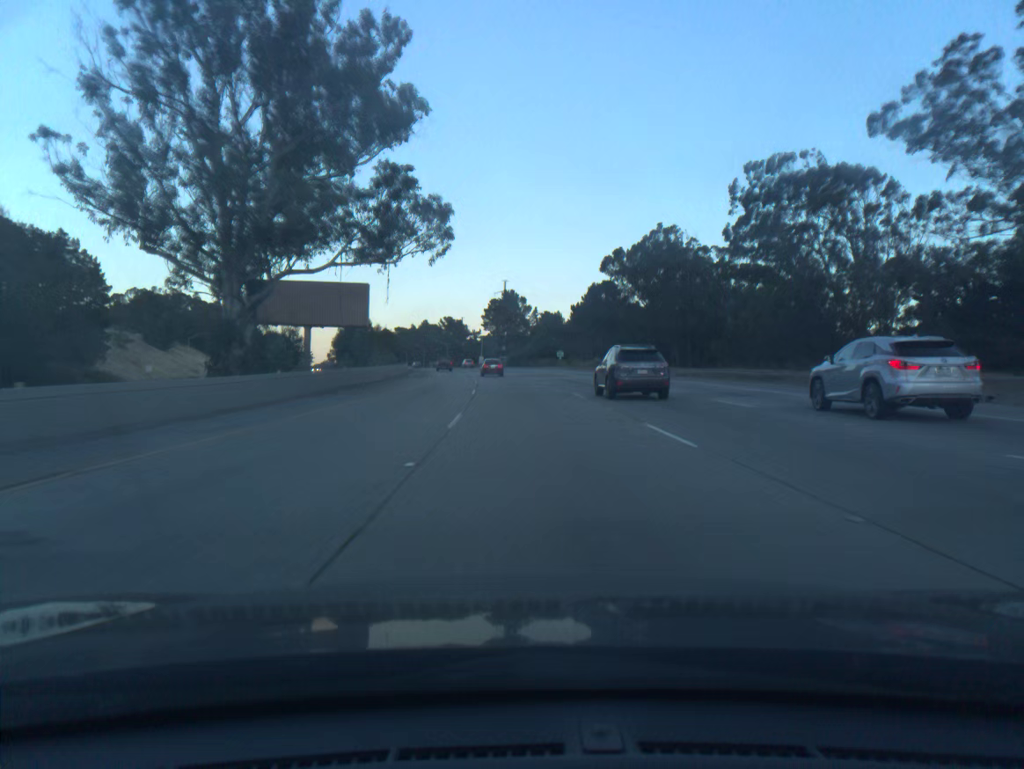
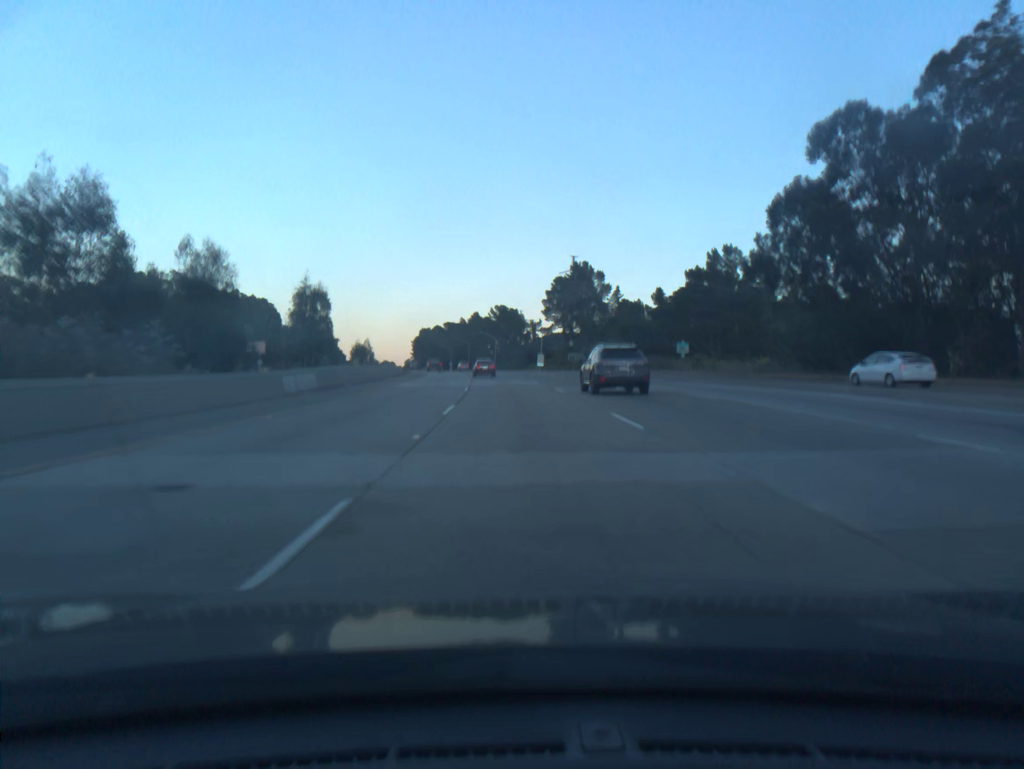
(-2.8, +70.3) m; -5°
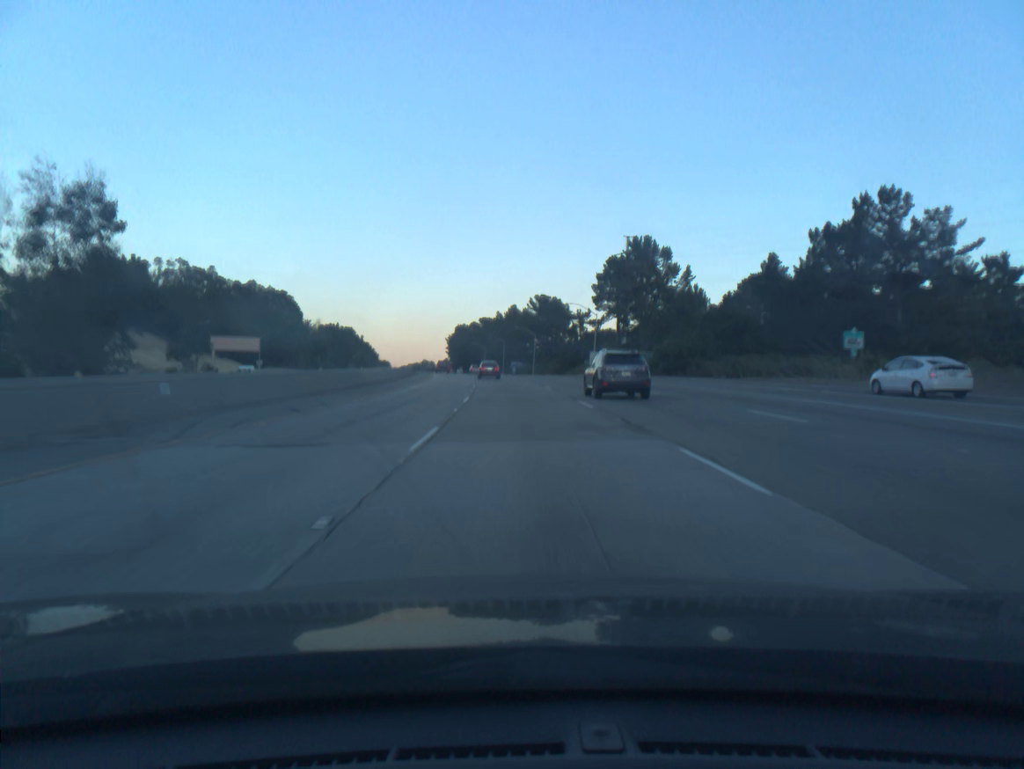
(-0.8, +35.2) m; -3°
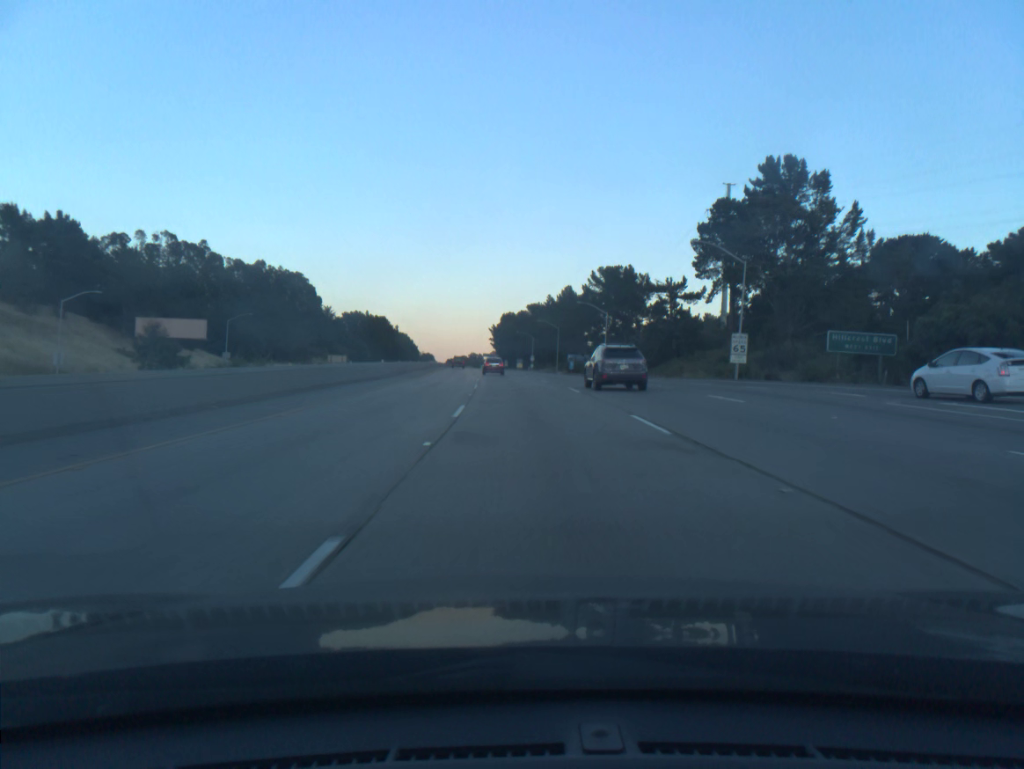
(-1.8, +53.0) m; -4°
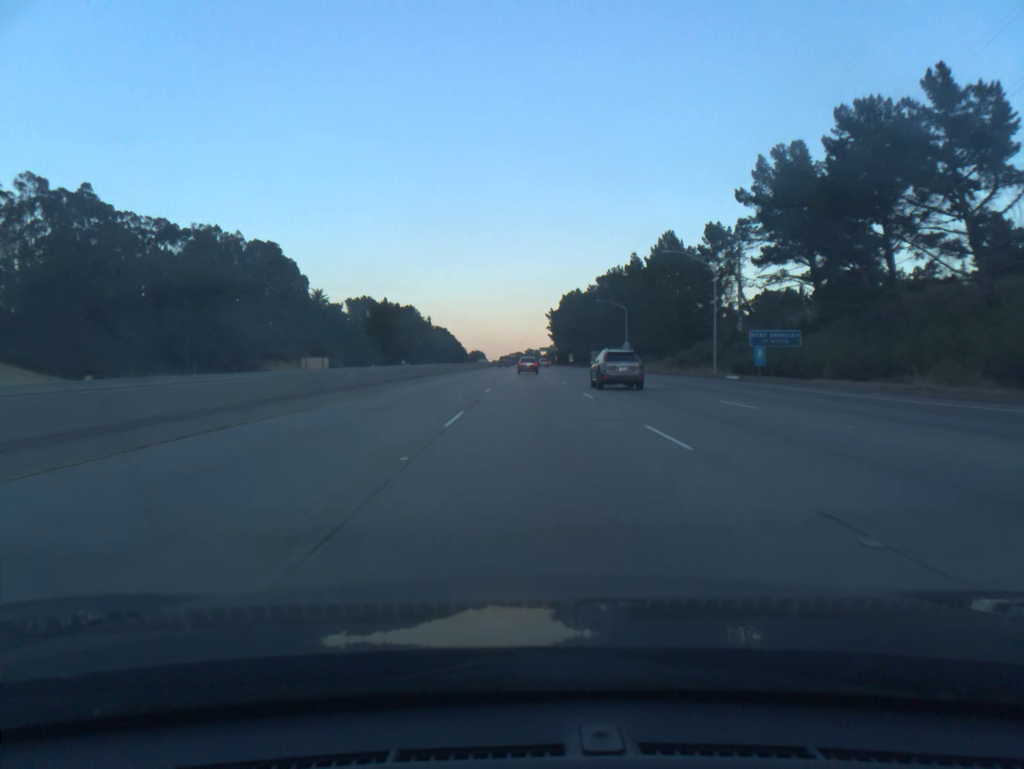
(-3.7, +88.9) m; -4°
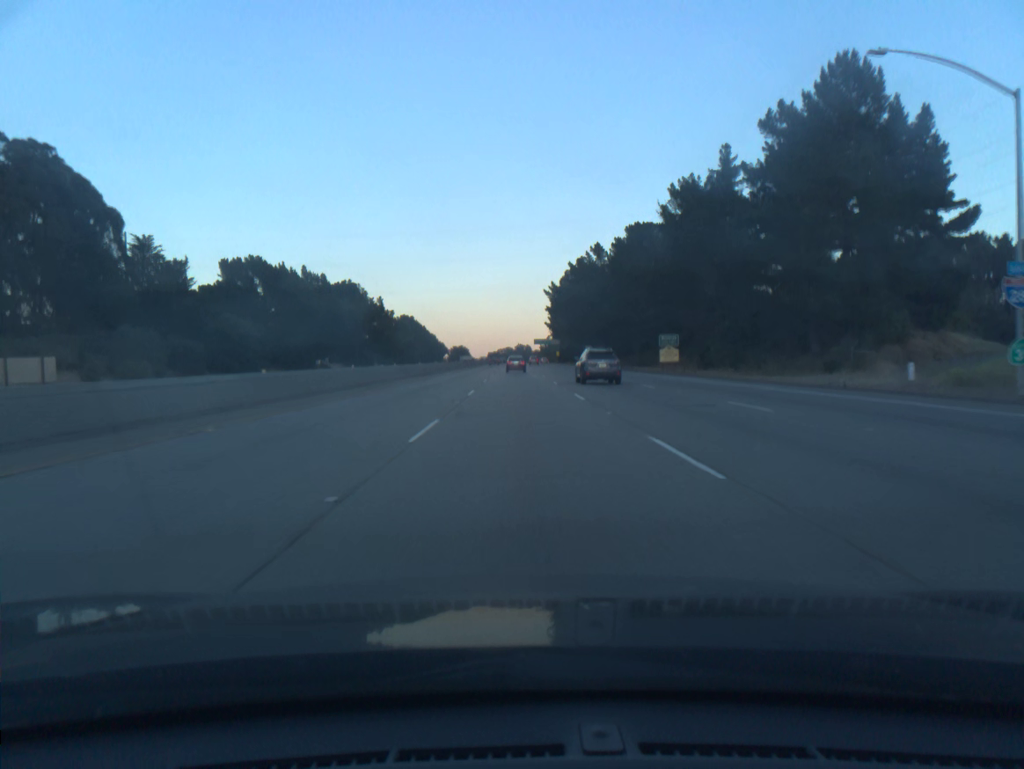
(+0.5, +90.1) m; +1°
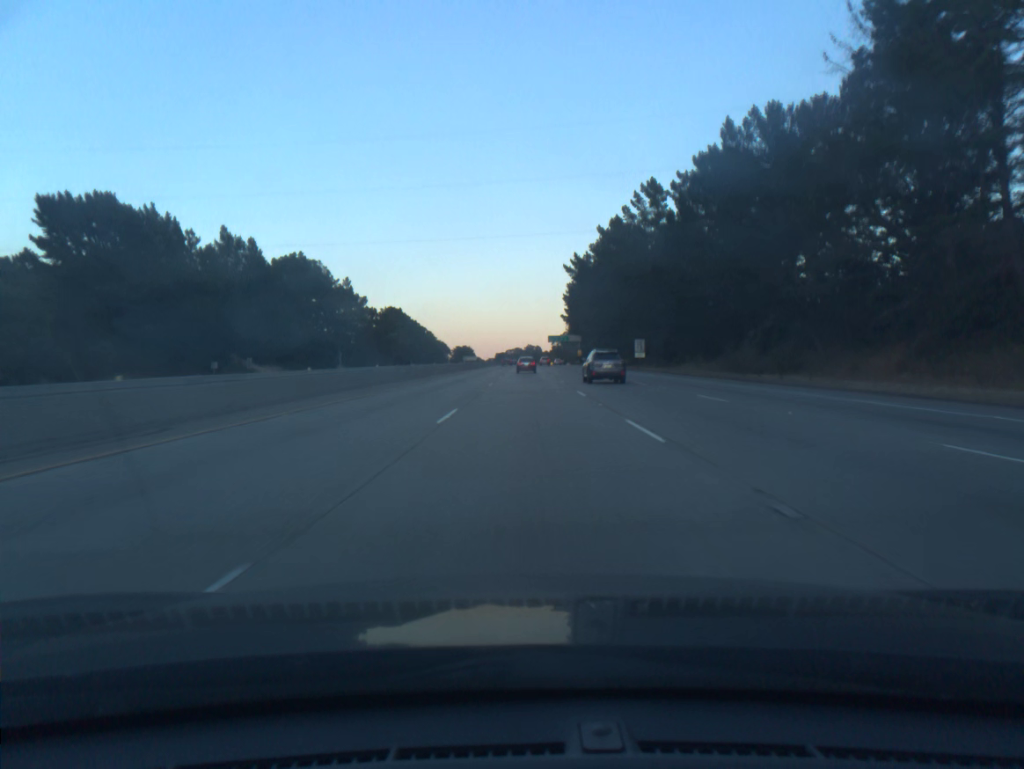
(-0.3, +54.6) m; -1°
